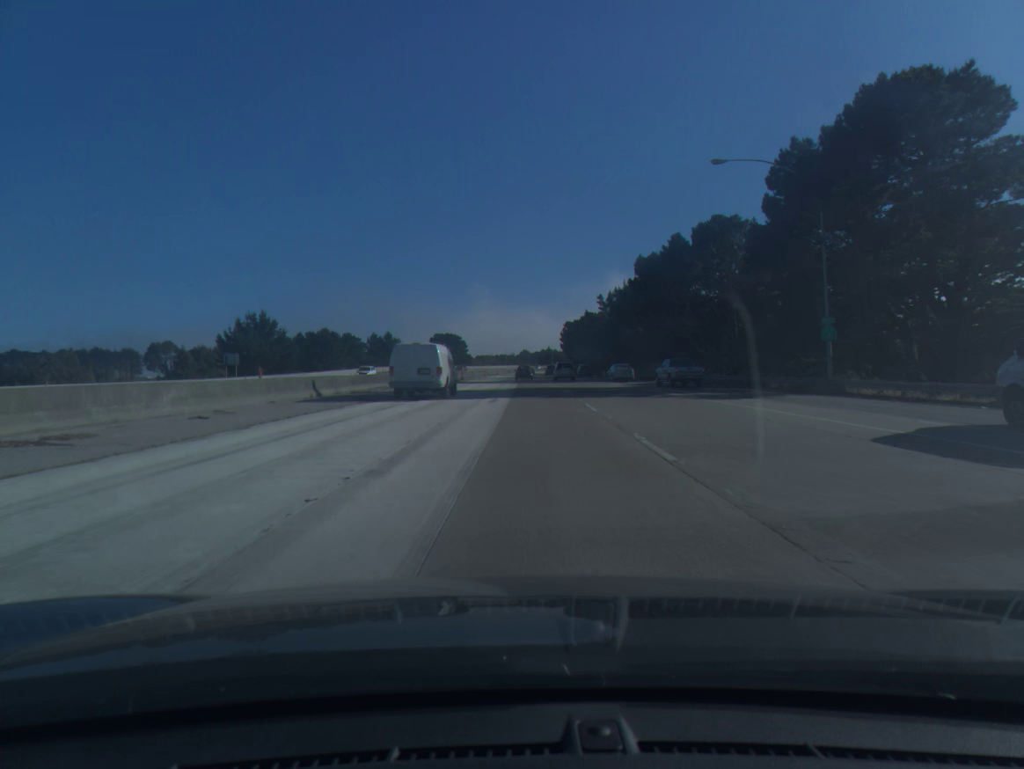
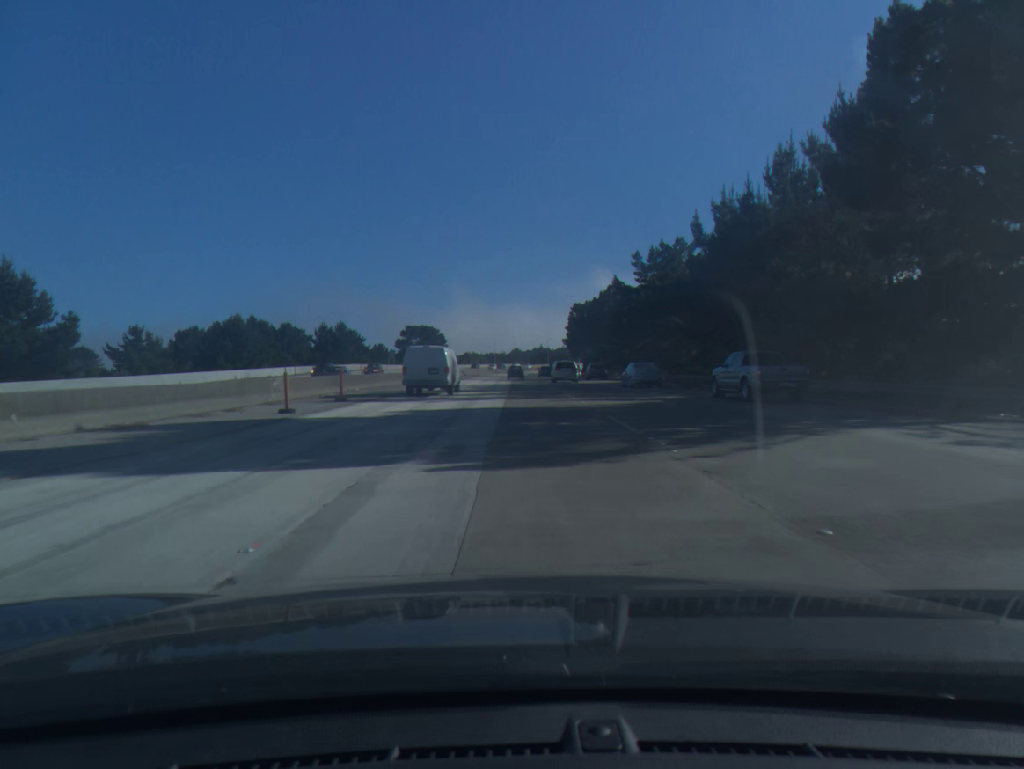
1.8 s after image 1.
(+0.4, +50.9) m; +1°
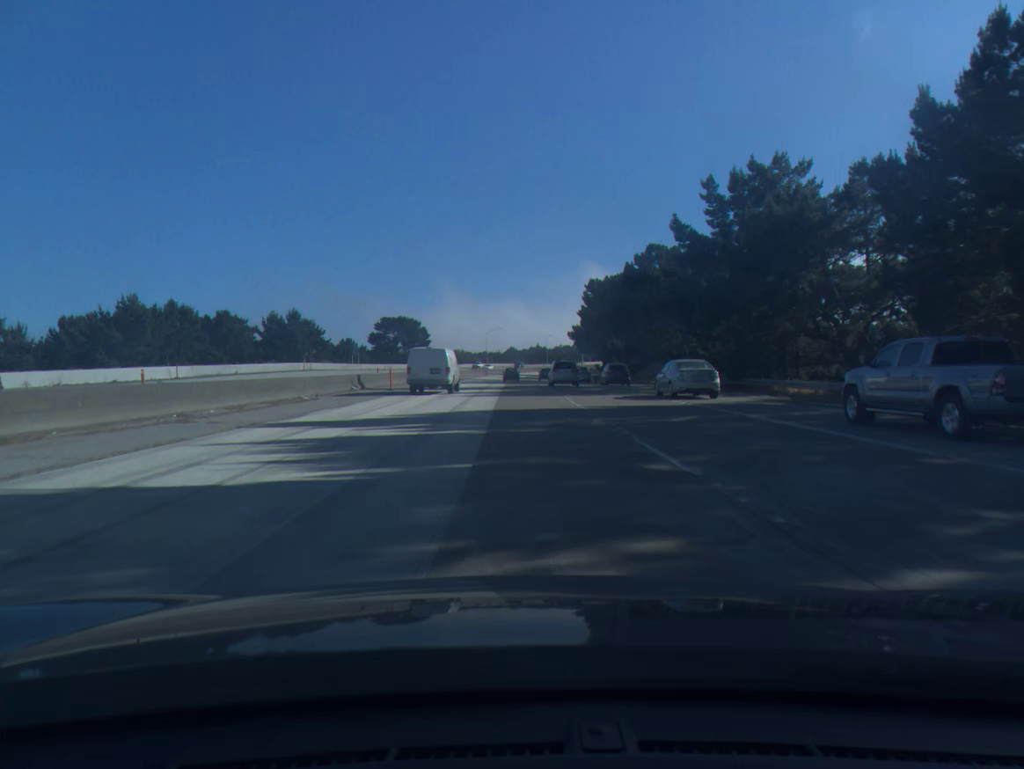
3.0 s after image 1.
(+0.1, +33.9) m; 0°
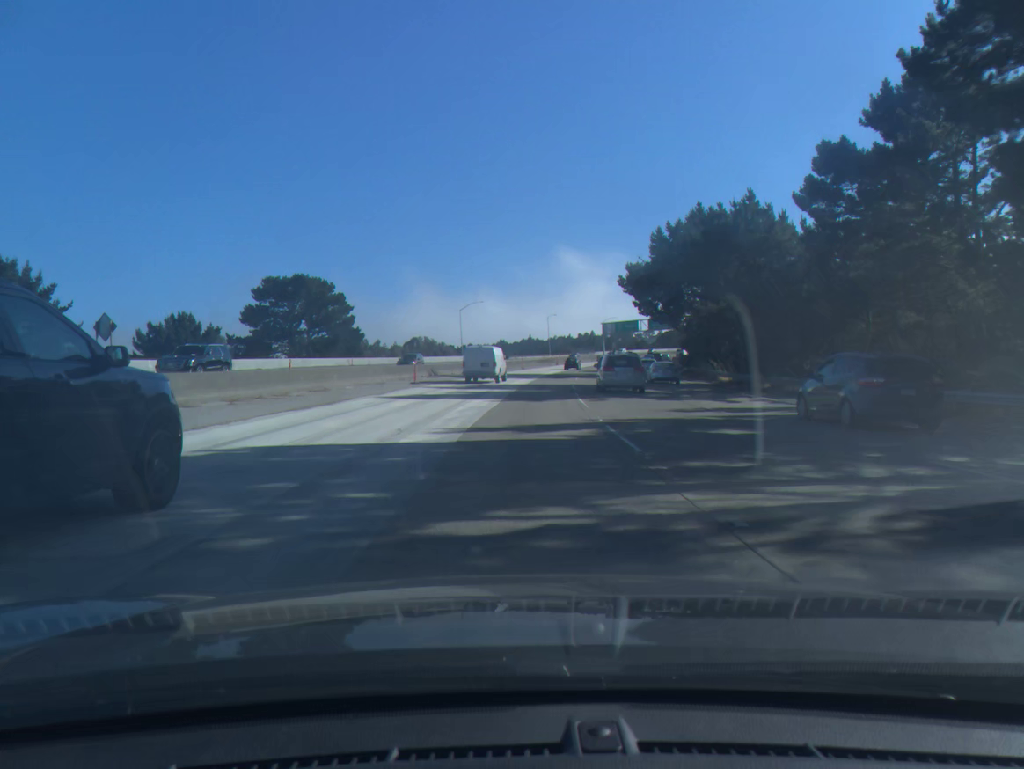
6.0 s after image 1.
(0.0, +84.7) m; 0°
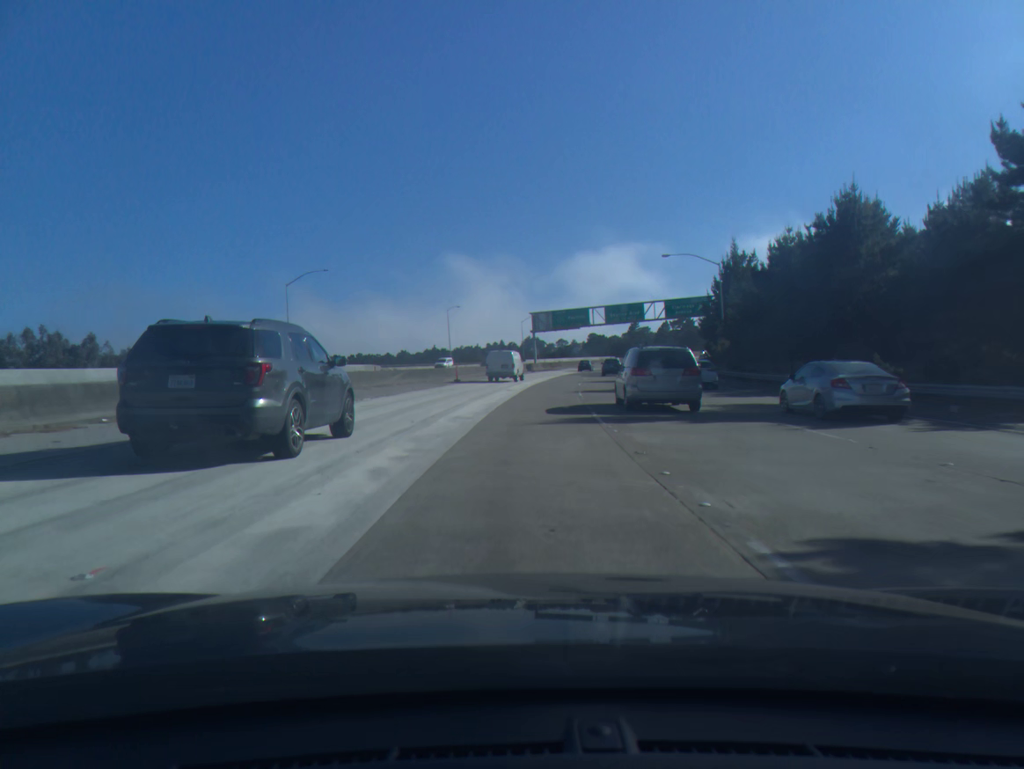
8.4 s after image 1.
(+3.9, +67.8) m; +7°
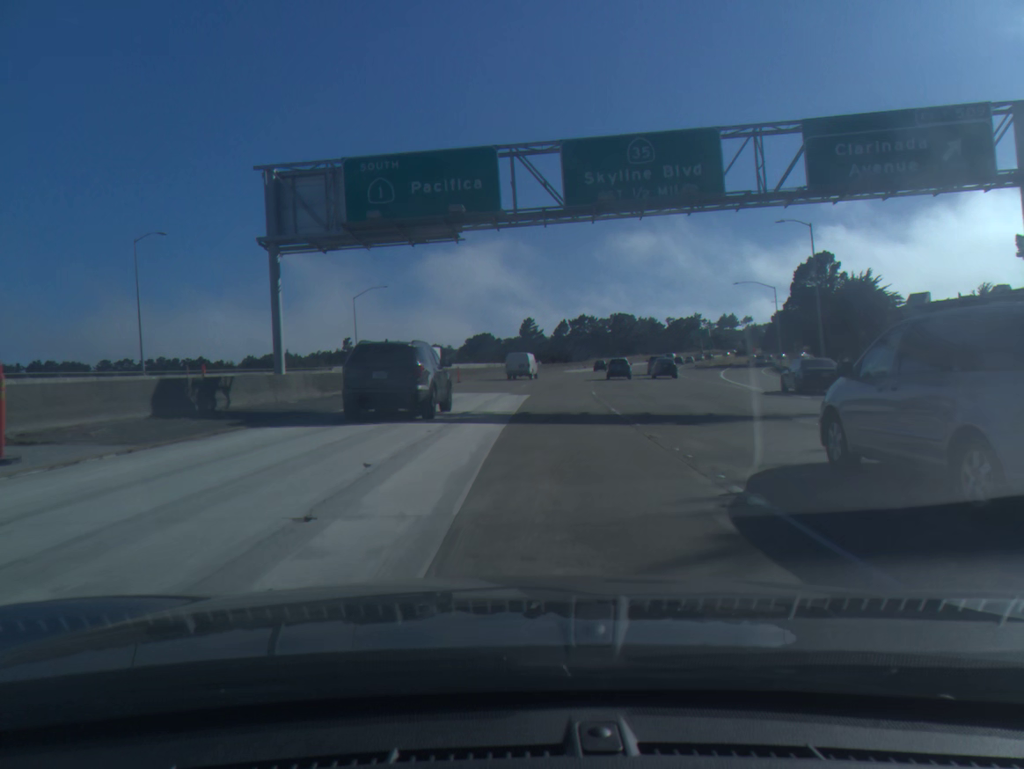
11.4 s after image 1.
(+6.5, +84.1) m; +9°
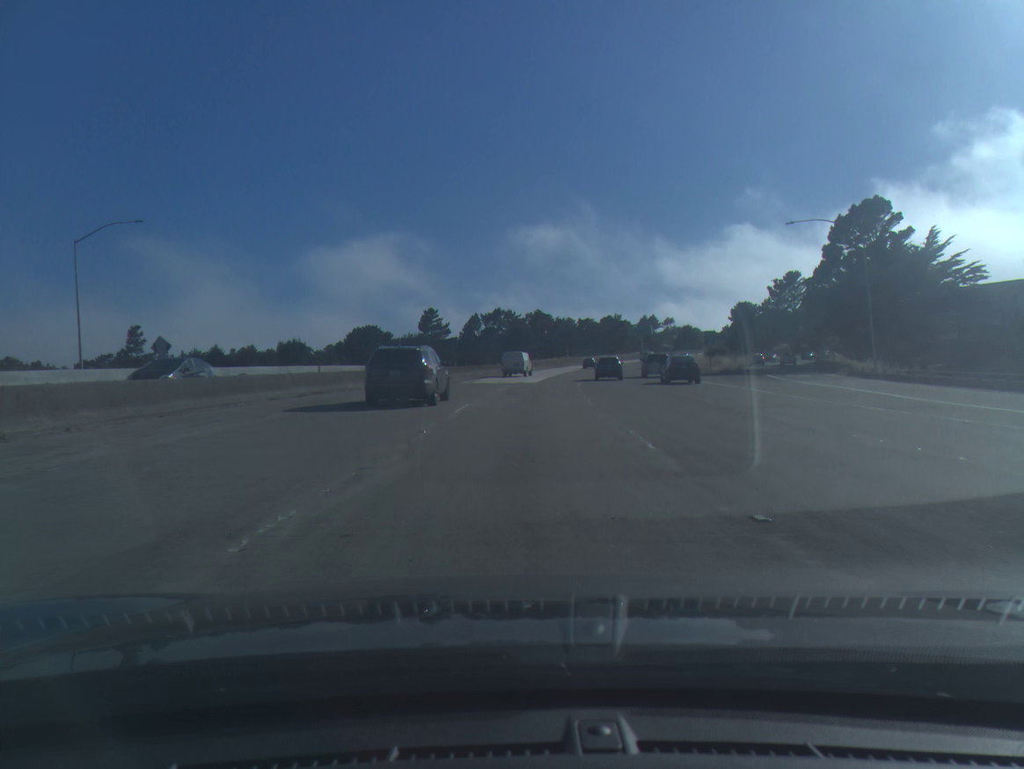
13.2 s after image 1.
(+2.8, +50.5) m; +6°
